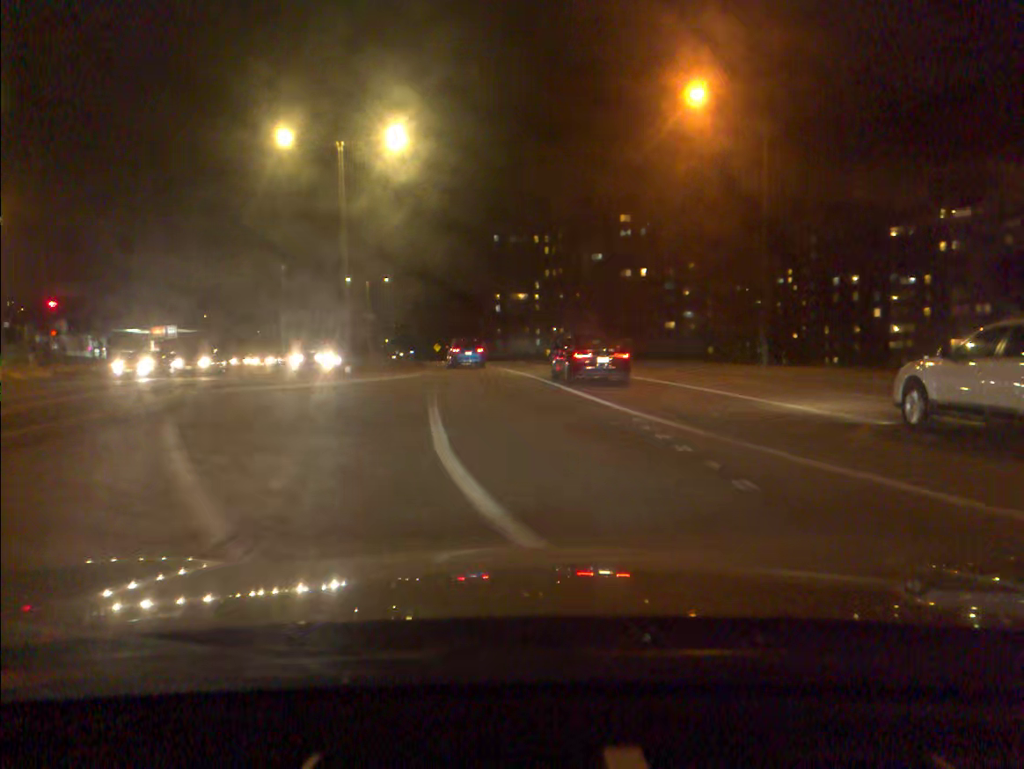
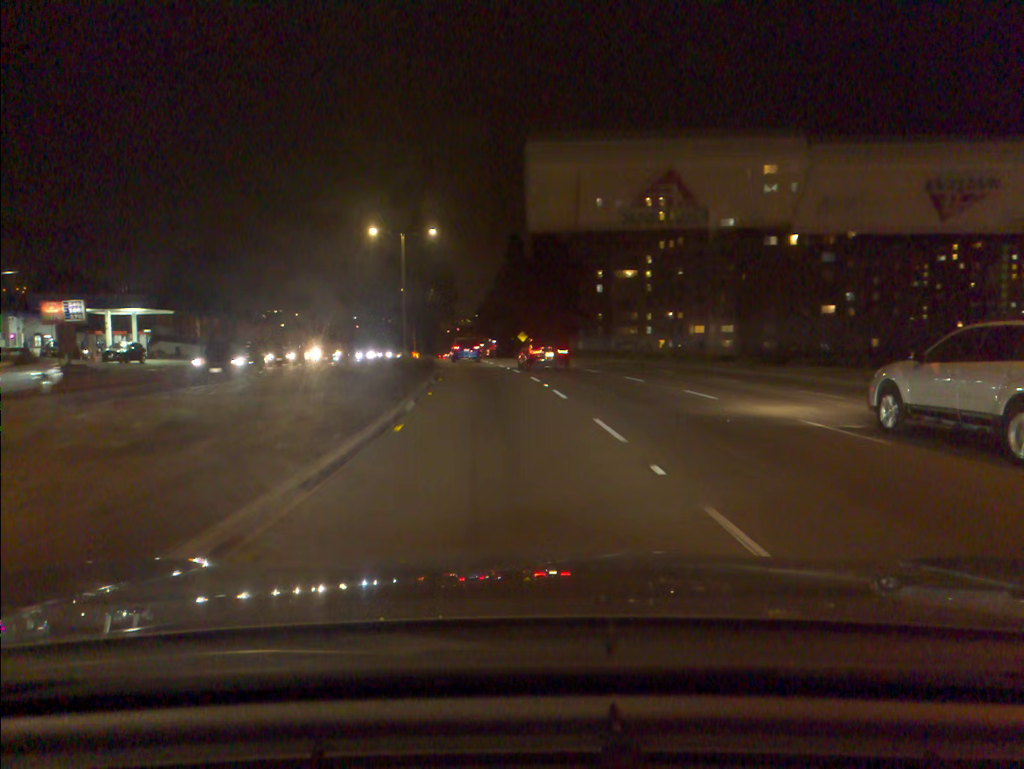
(-1.9, +34.5) m; -7°
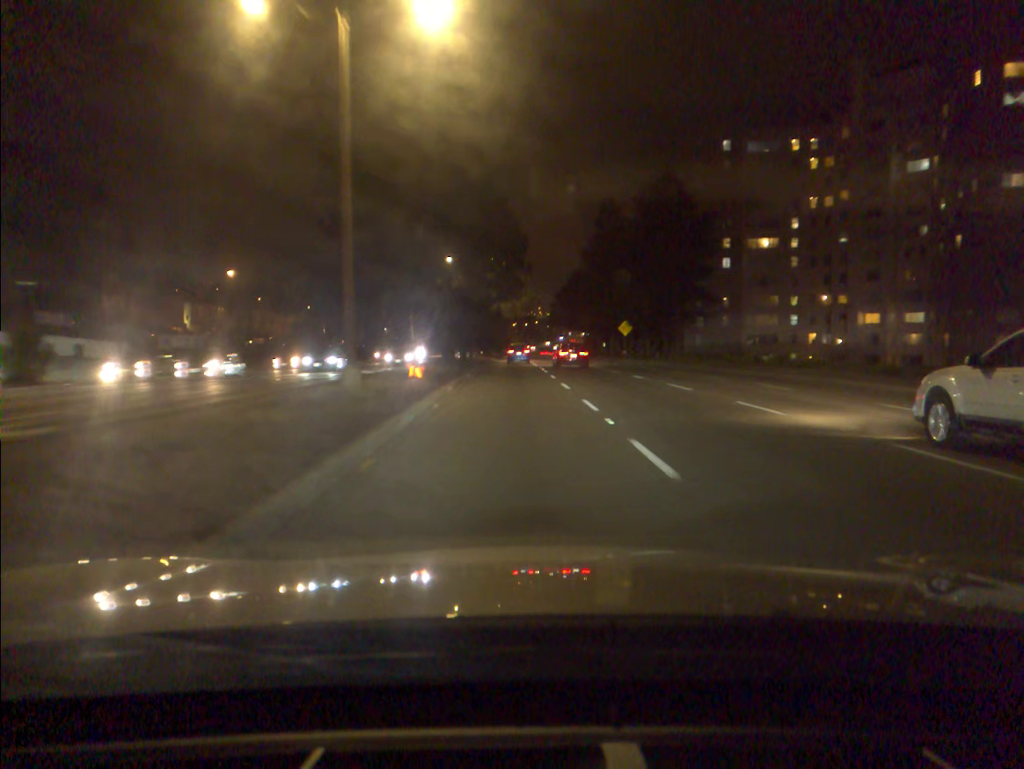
(-2.4, +39.4) m; -6°
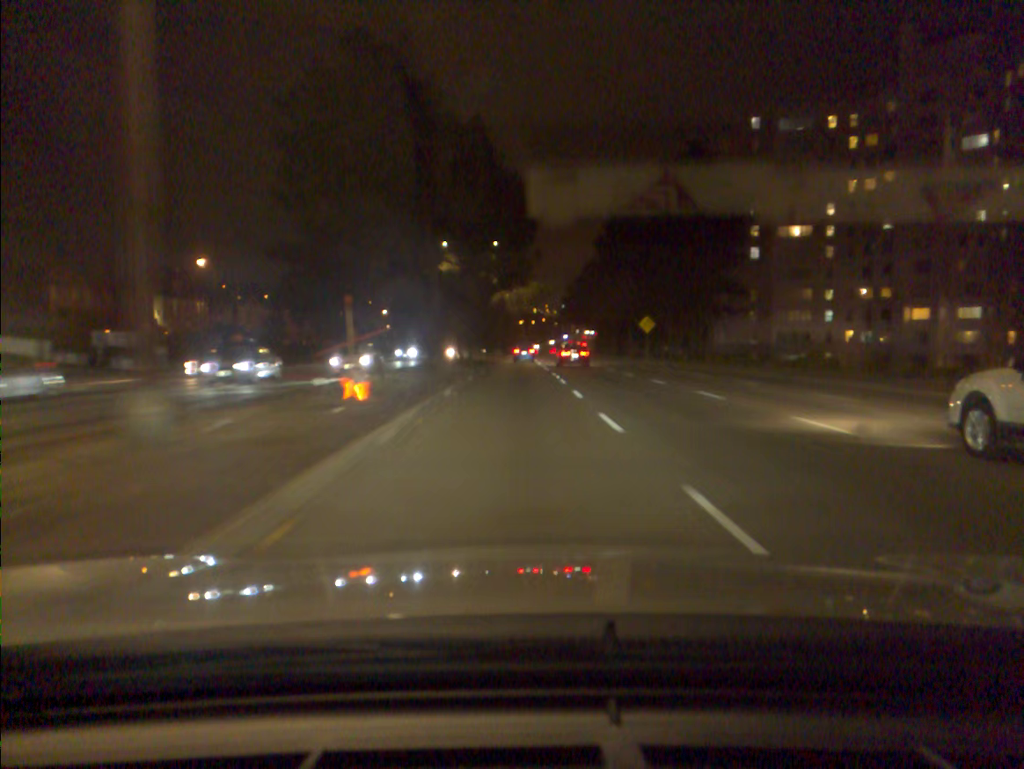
(-0.1, +10.9) m; -1°
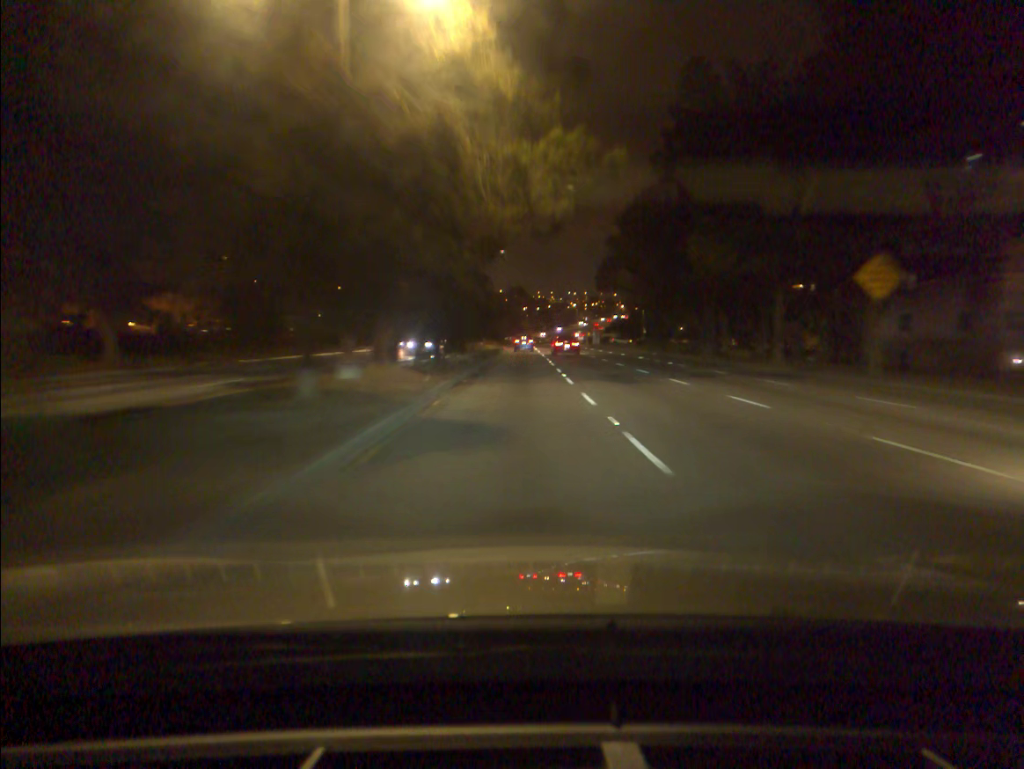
(-0.2, +47.9) m; 0°
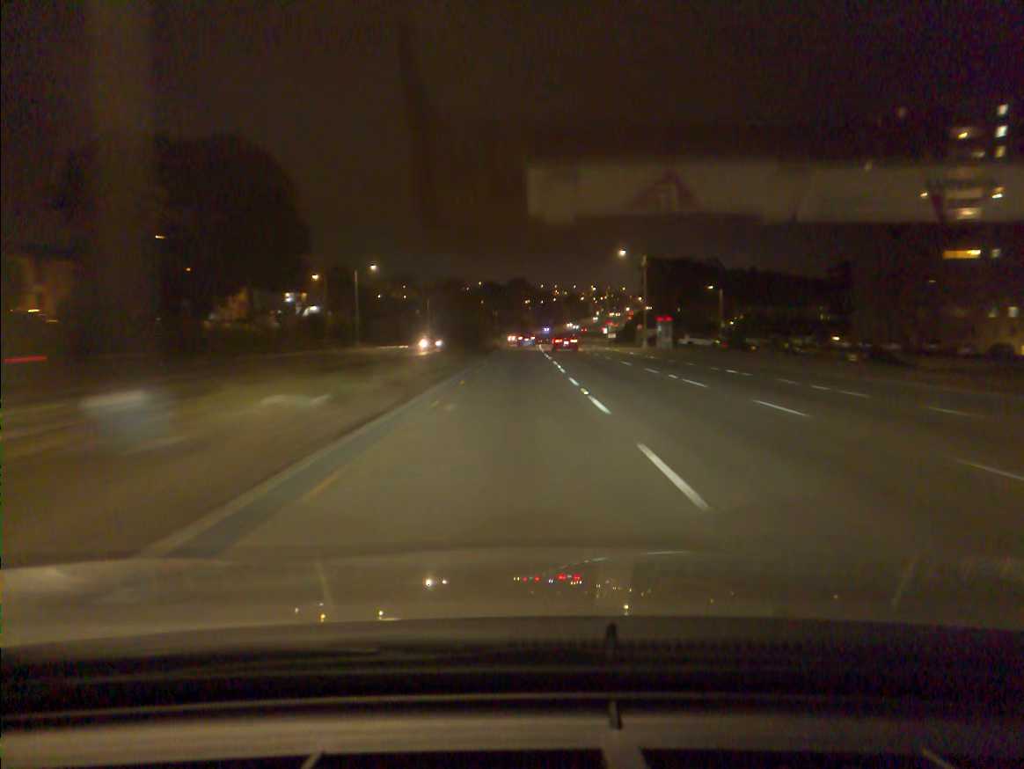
(+0.1, +68.1) m; 0°
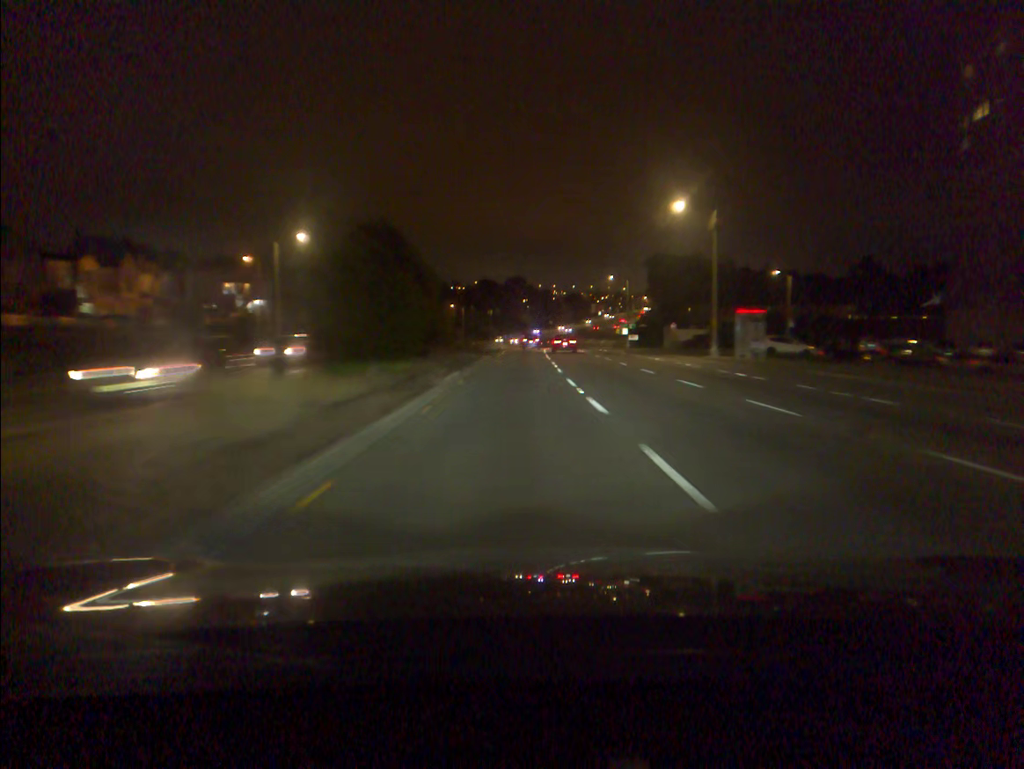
(0.0, +29.5) m; 0°
